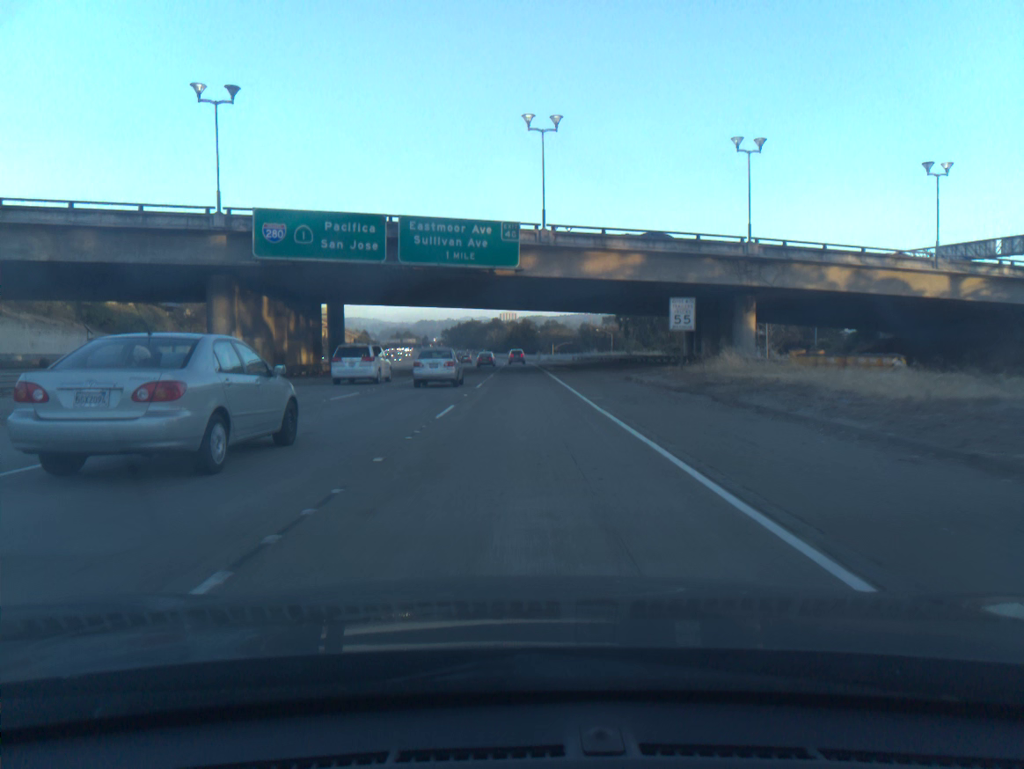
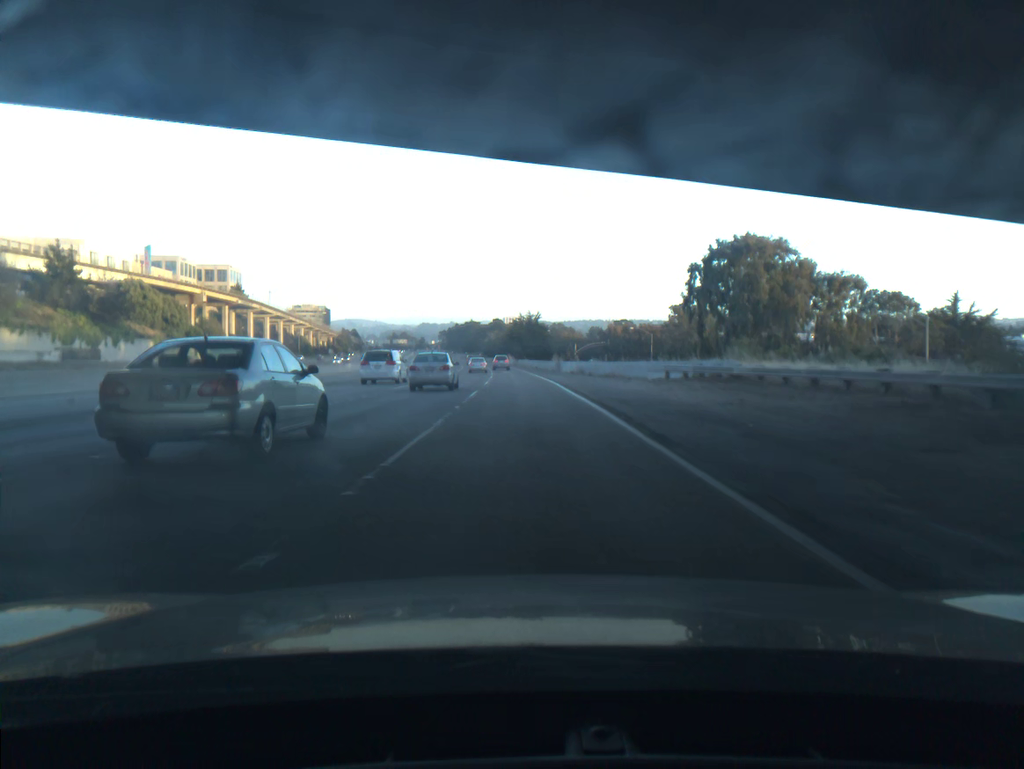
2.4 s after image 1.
(0.0, +62.6) m; 0°
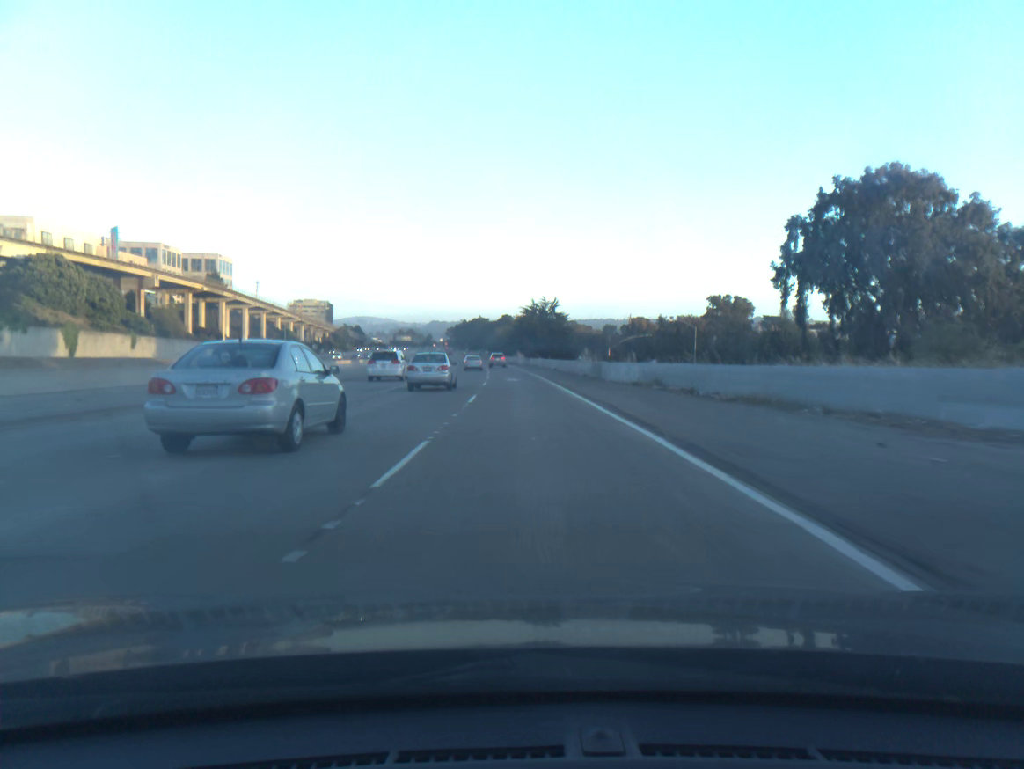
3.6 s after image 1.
(-0.2, +31.3) m; -1°
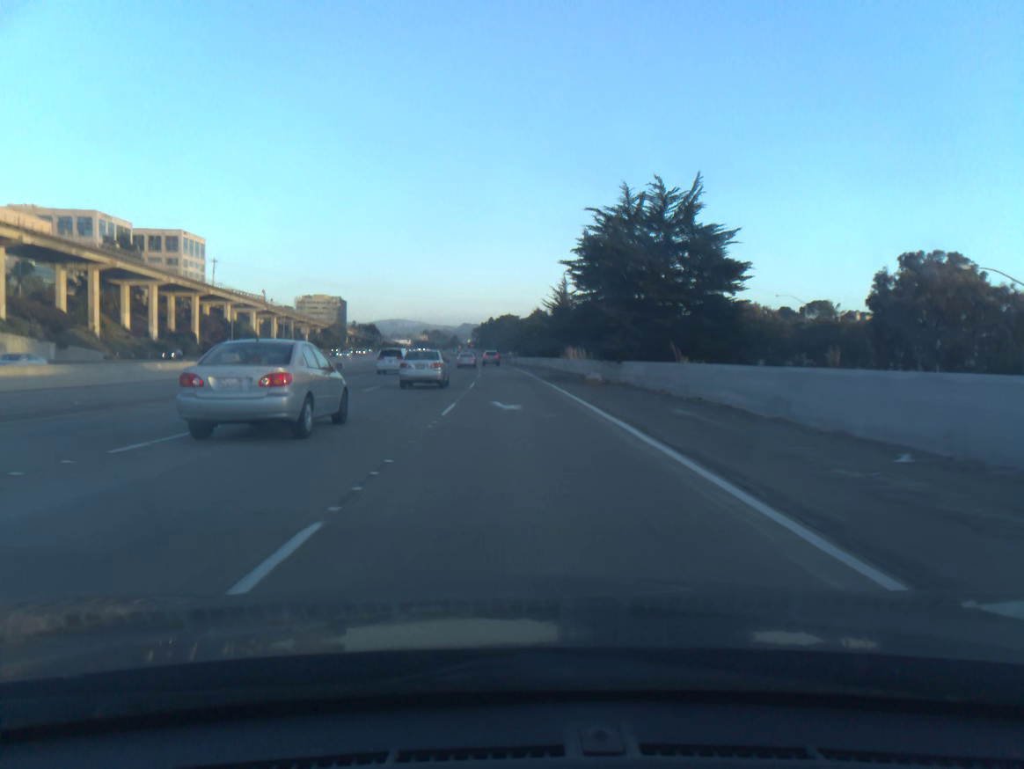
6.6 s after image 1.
(-1.7, +78.4) m; -2°
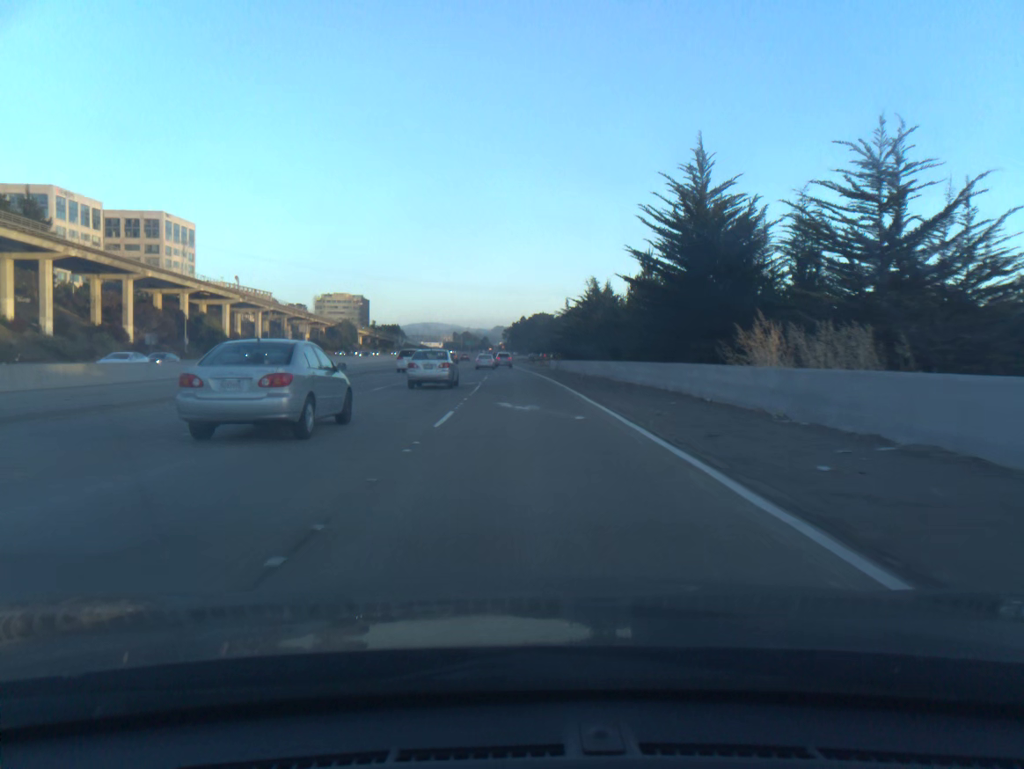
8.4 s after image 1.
(-1.0, +47.0) m; -2°
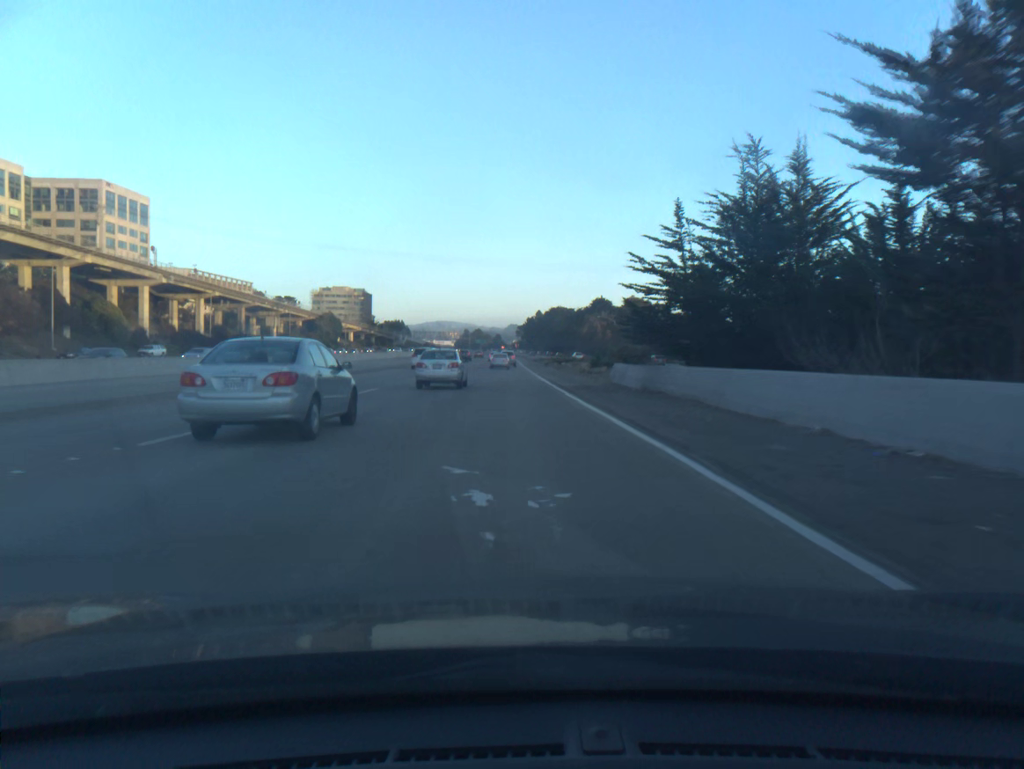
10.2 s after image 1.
(-0.6, +46.7) m; -1°
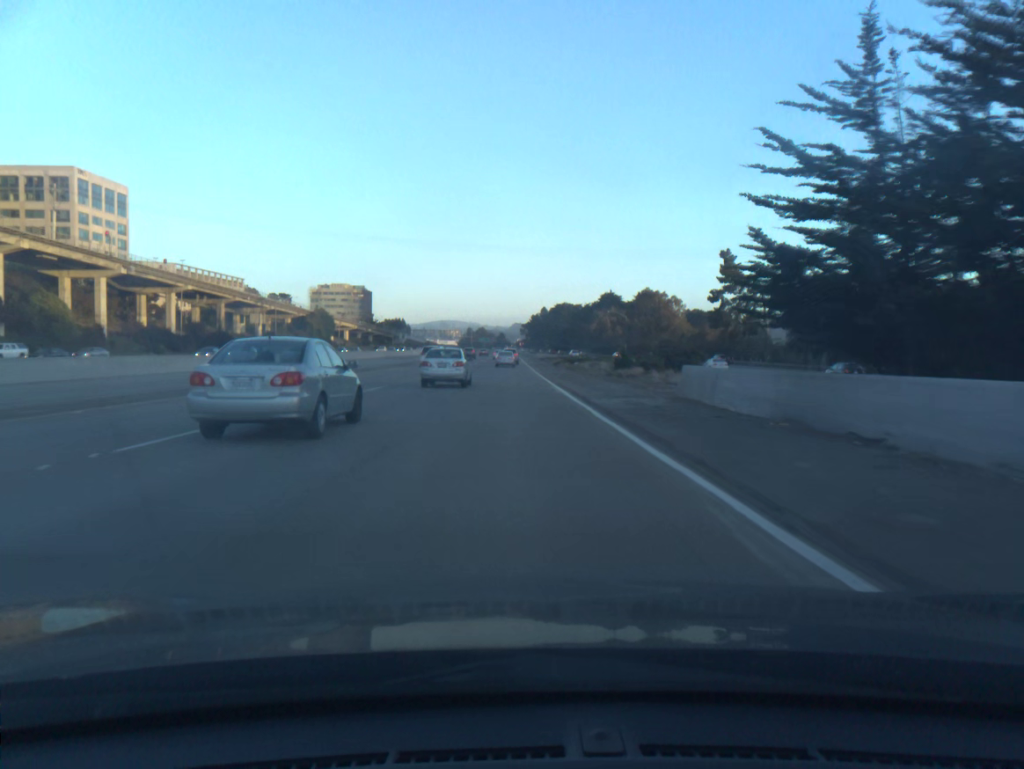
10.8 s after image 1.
(0.0, +15.3) m; 0°
